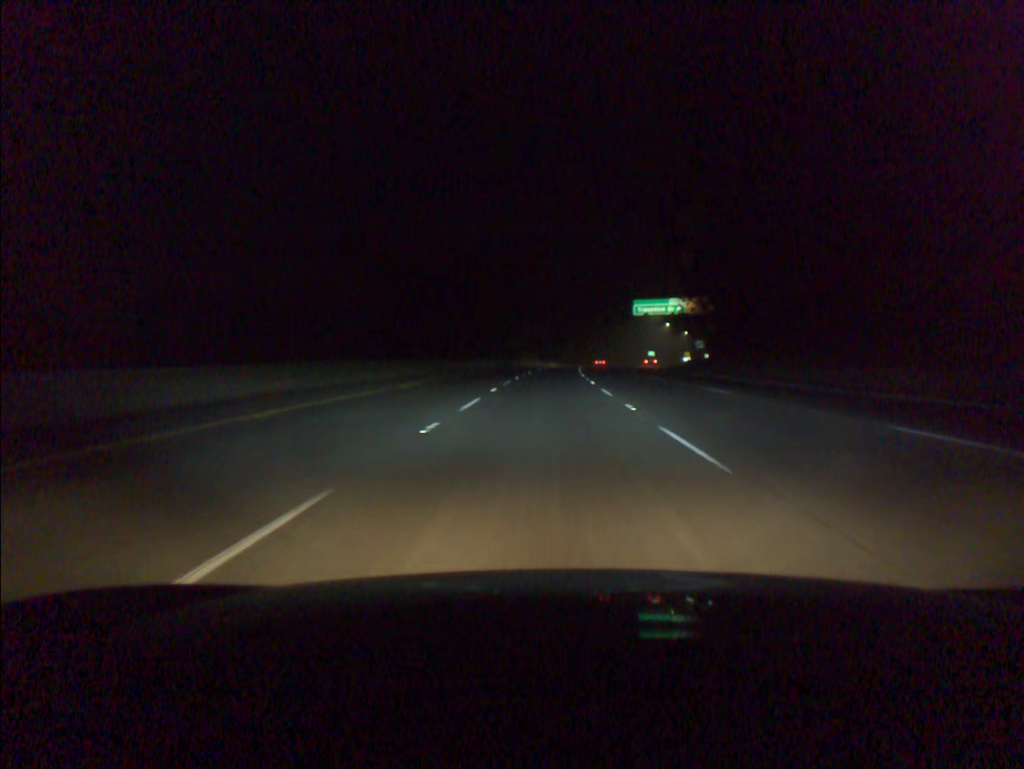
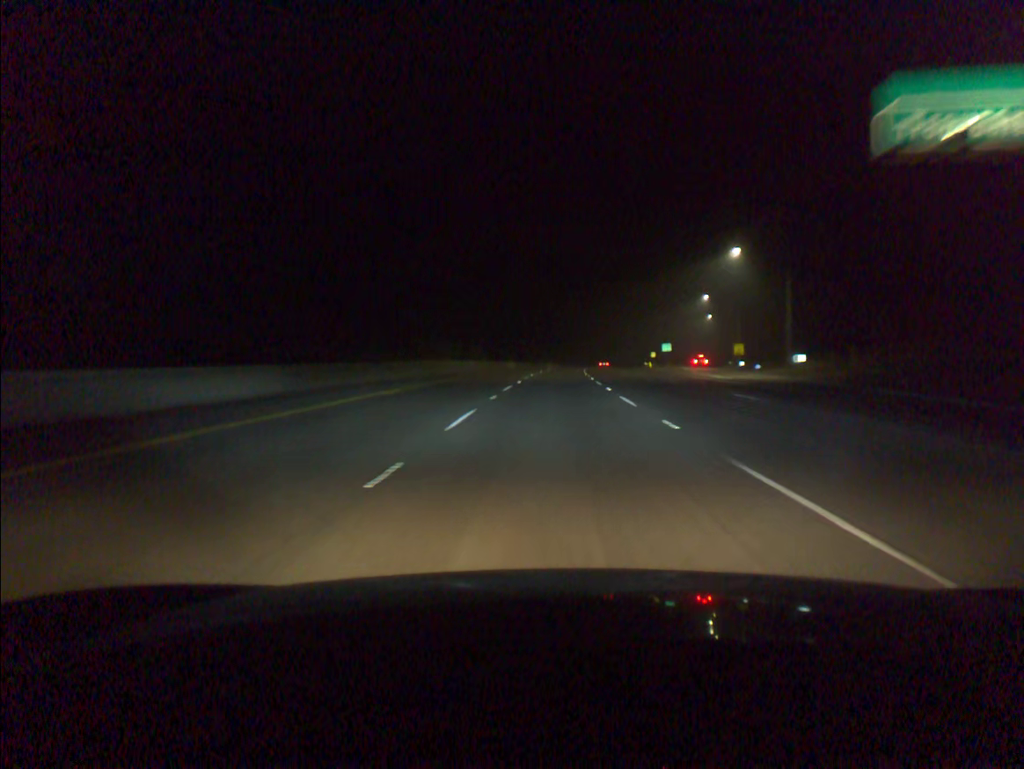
(+1.6, +76.8) m; +3°
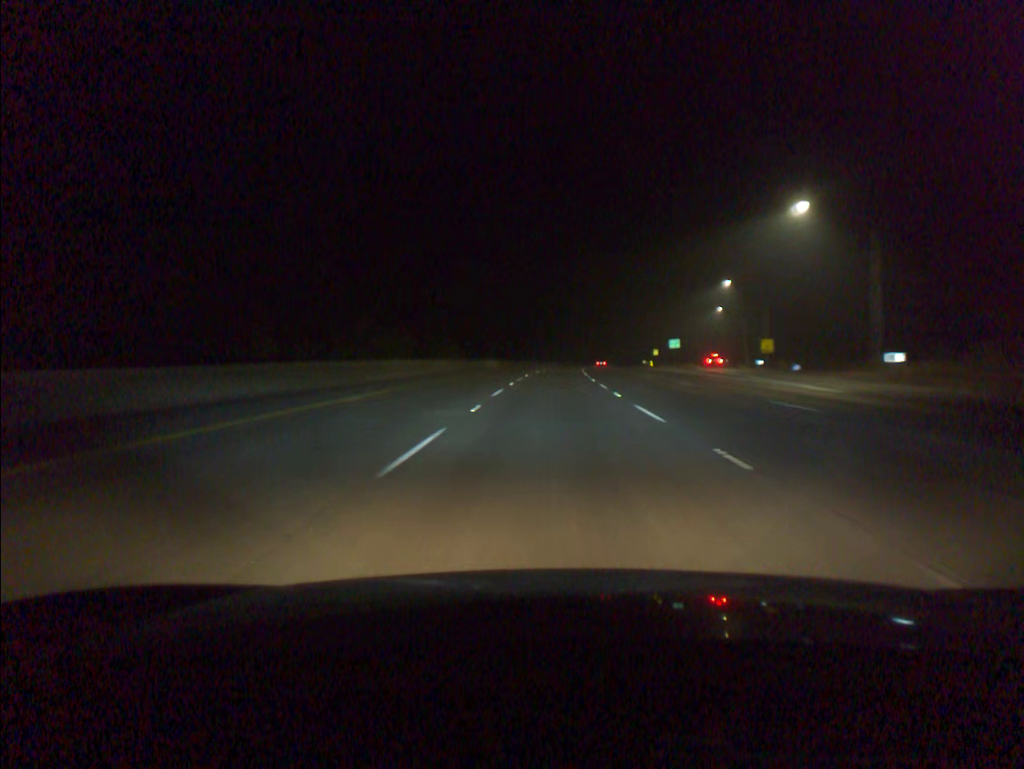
(+0.2, +19.3) m; +1°
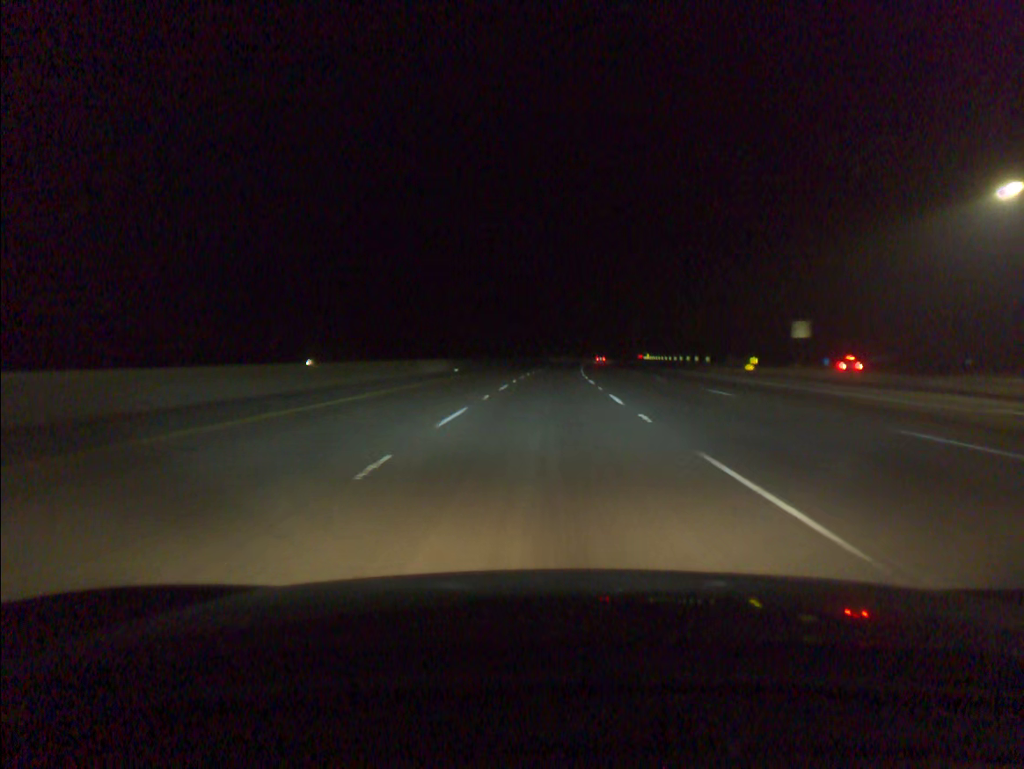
(+3.2, +96.3) m; +4°
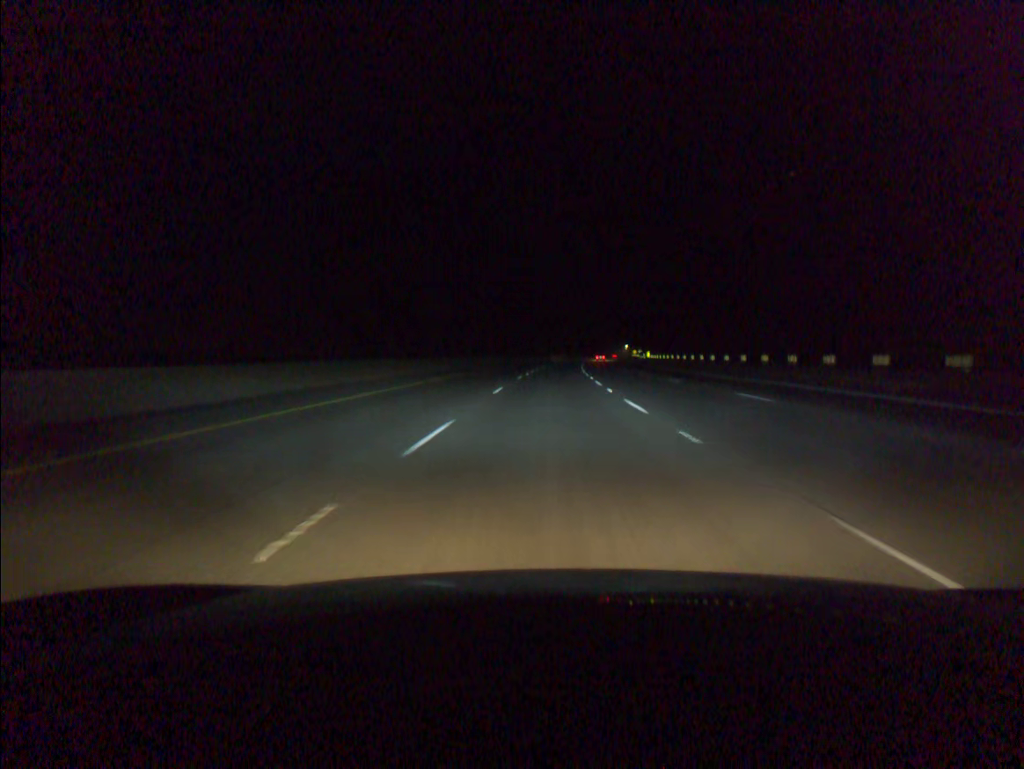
(+1.8, +76.9) m; +3°
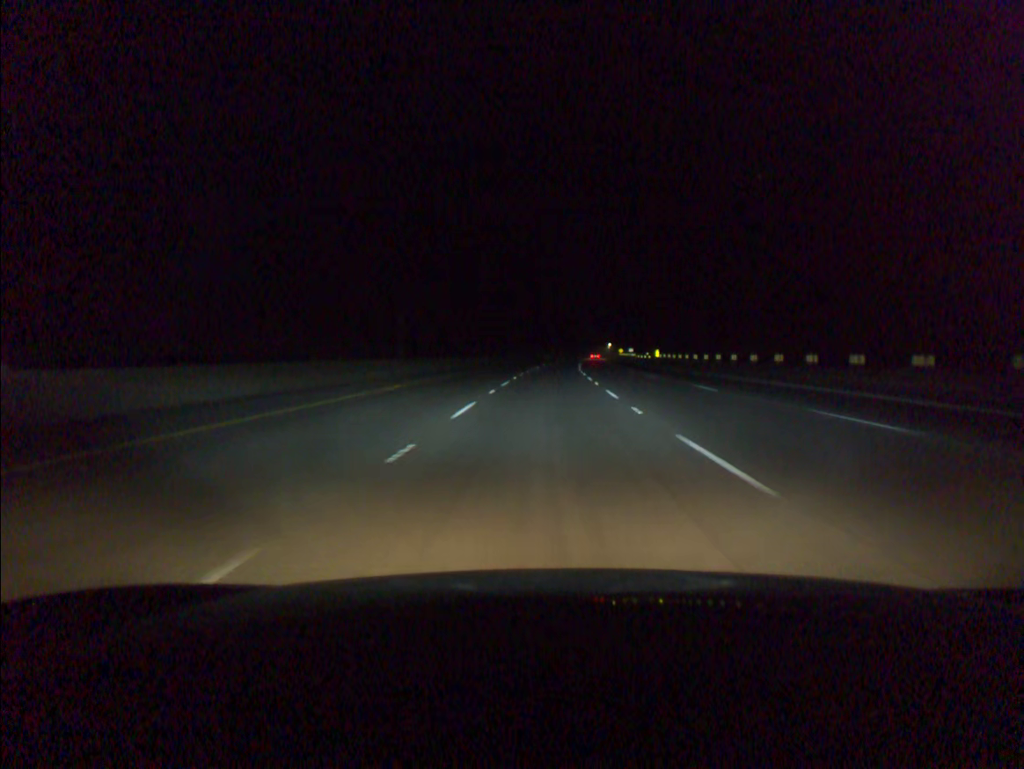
(+0.5, +38.3) m; +2°
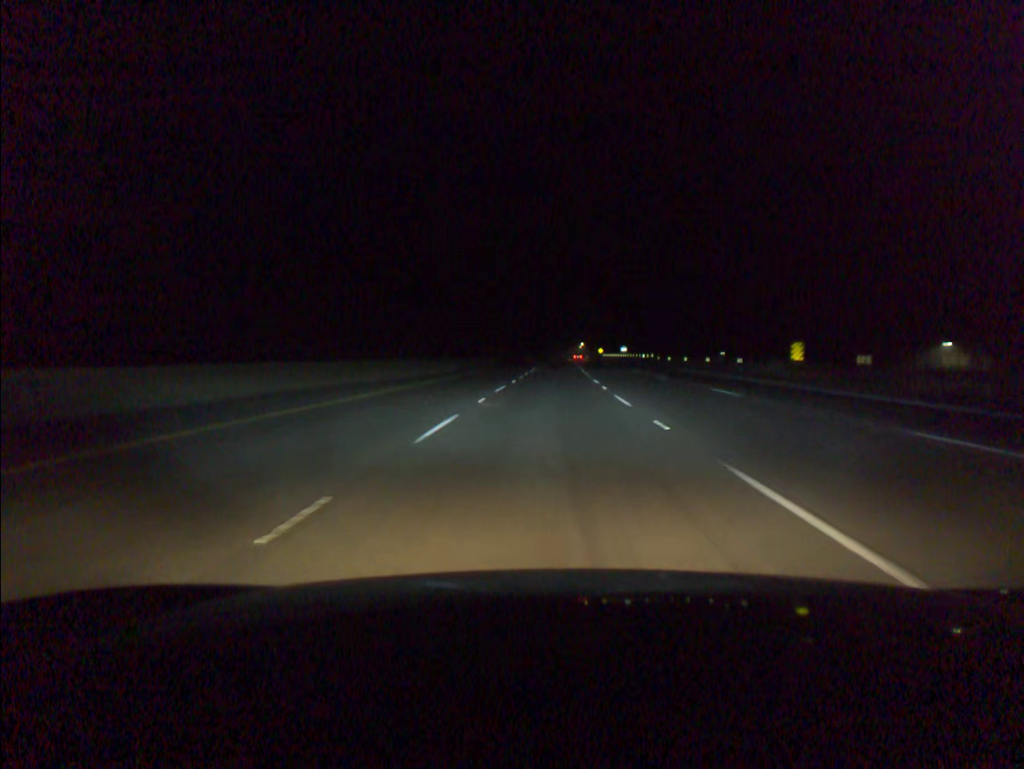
(+1.8, +76.4) m; +3°
